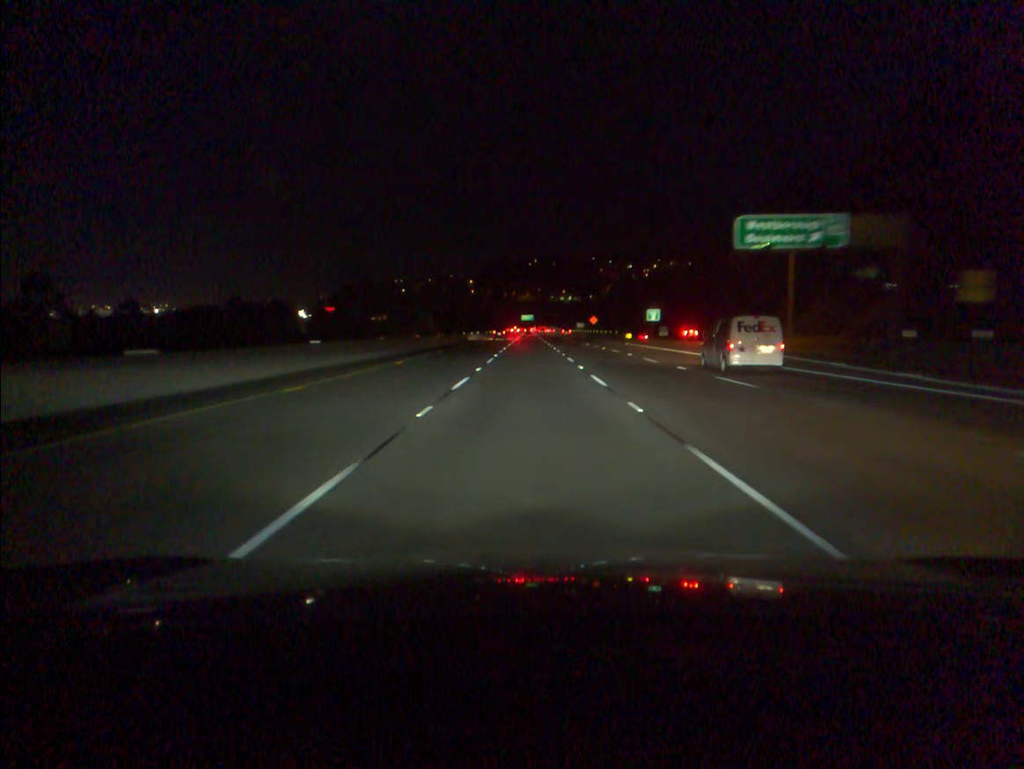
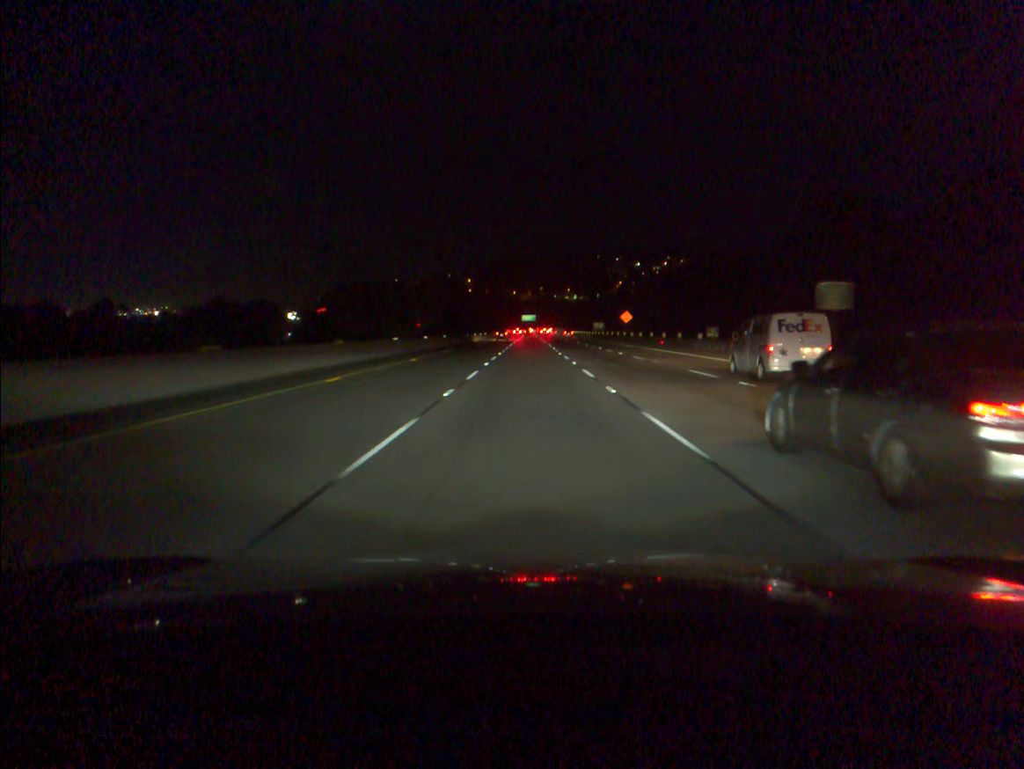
(0.0, +54.6) m; 0°
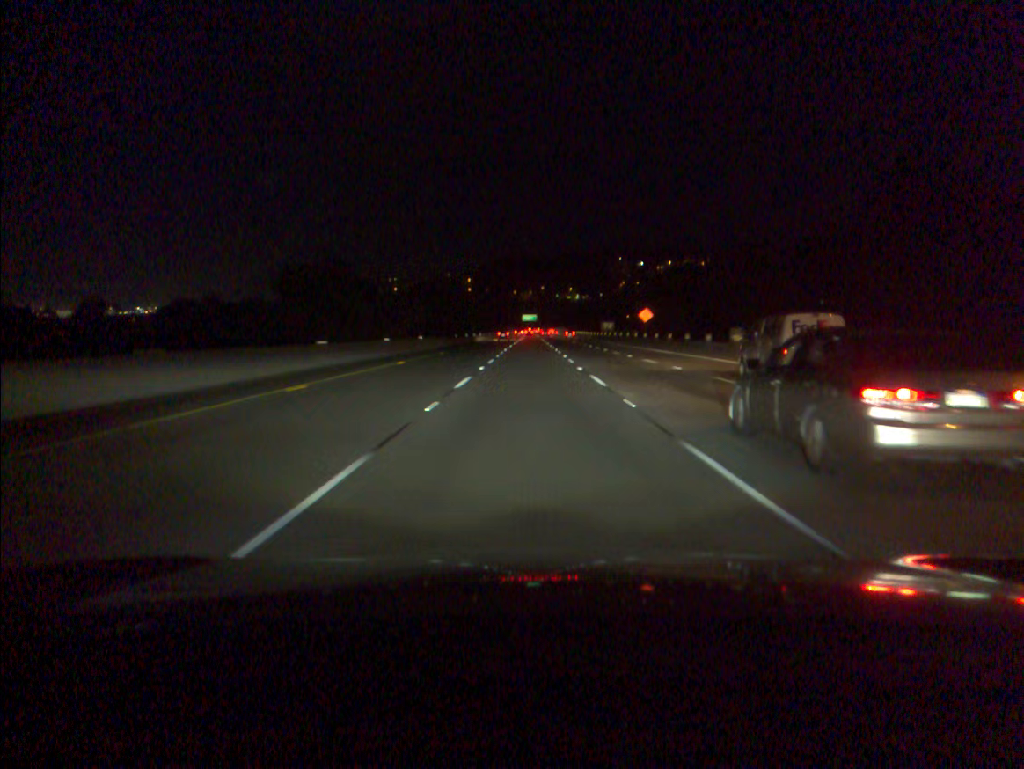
(0.0, +18.1) m; 0°
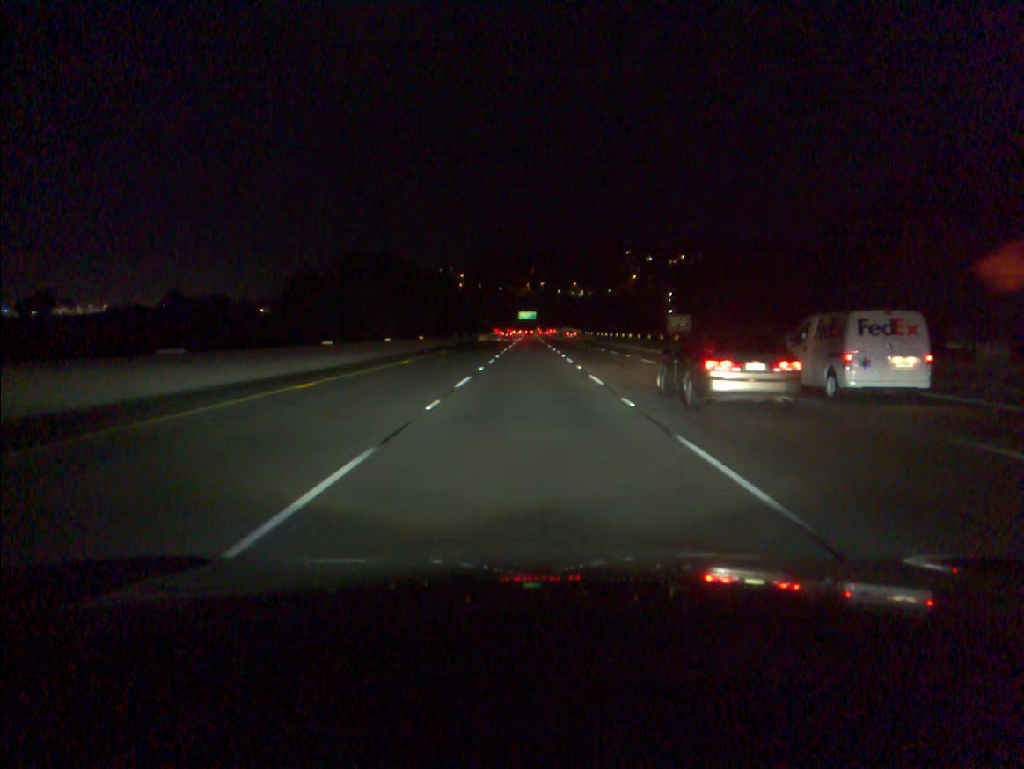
(0.0, +72.2) m; 0°
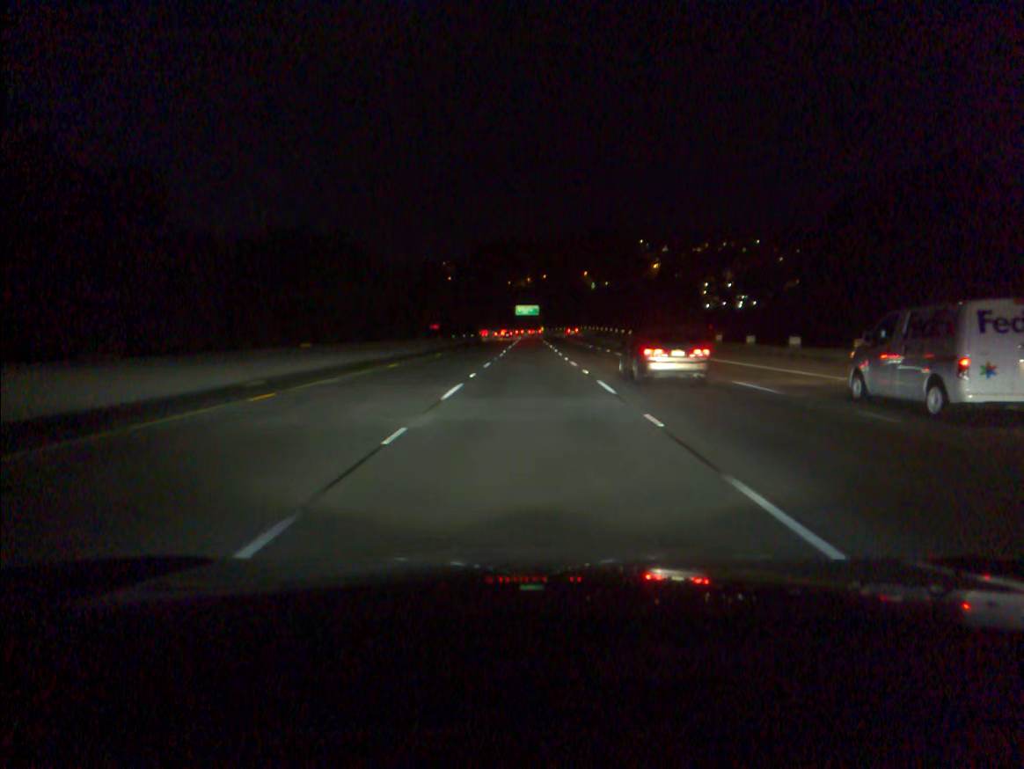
(0.0, +90.7) m; 0°
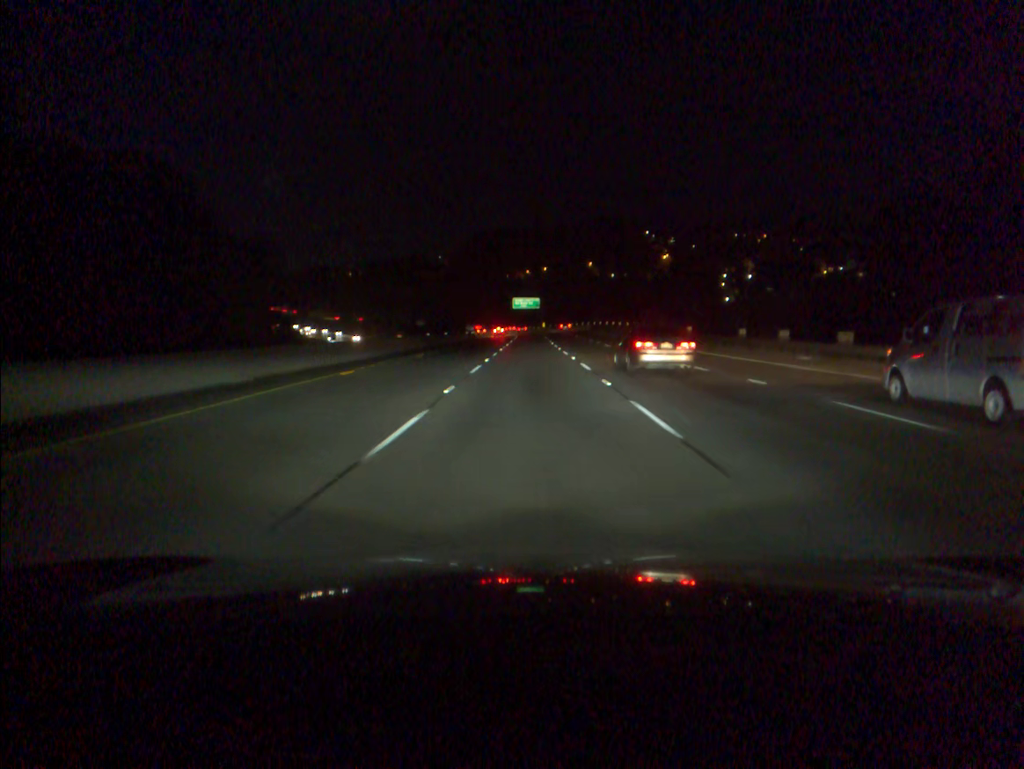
(0.0, +36.6) m; 0°
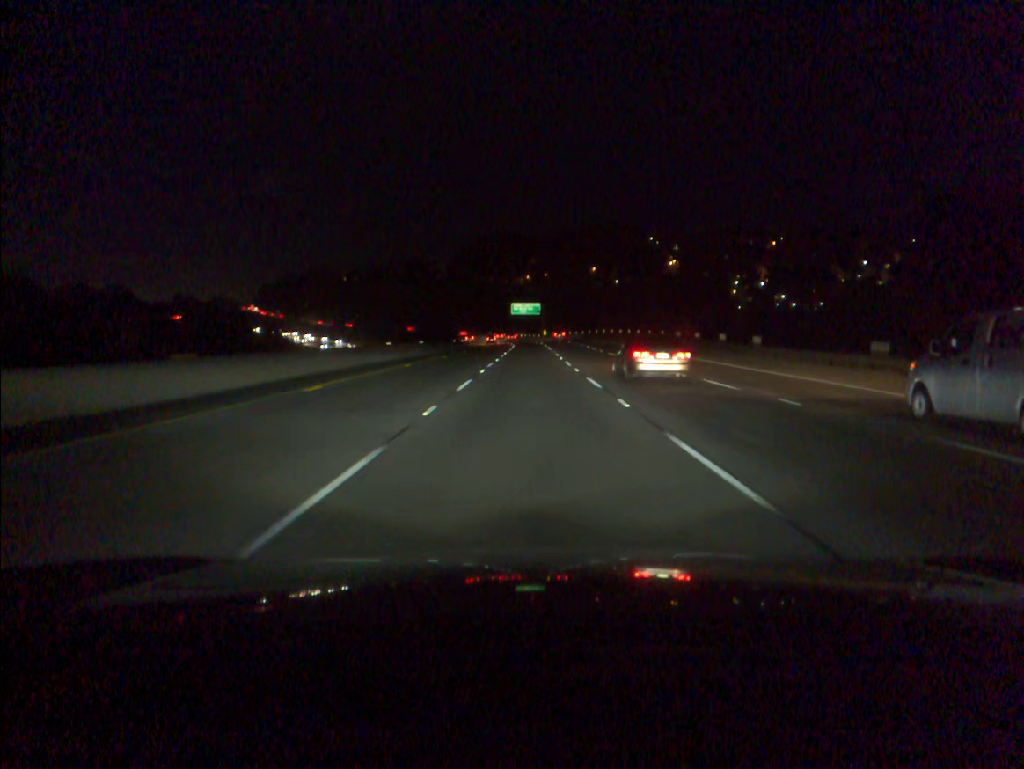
(0.0, +18.3) m; 0°
